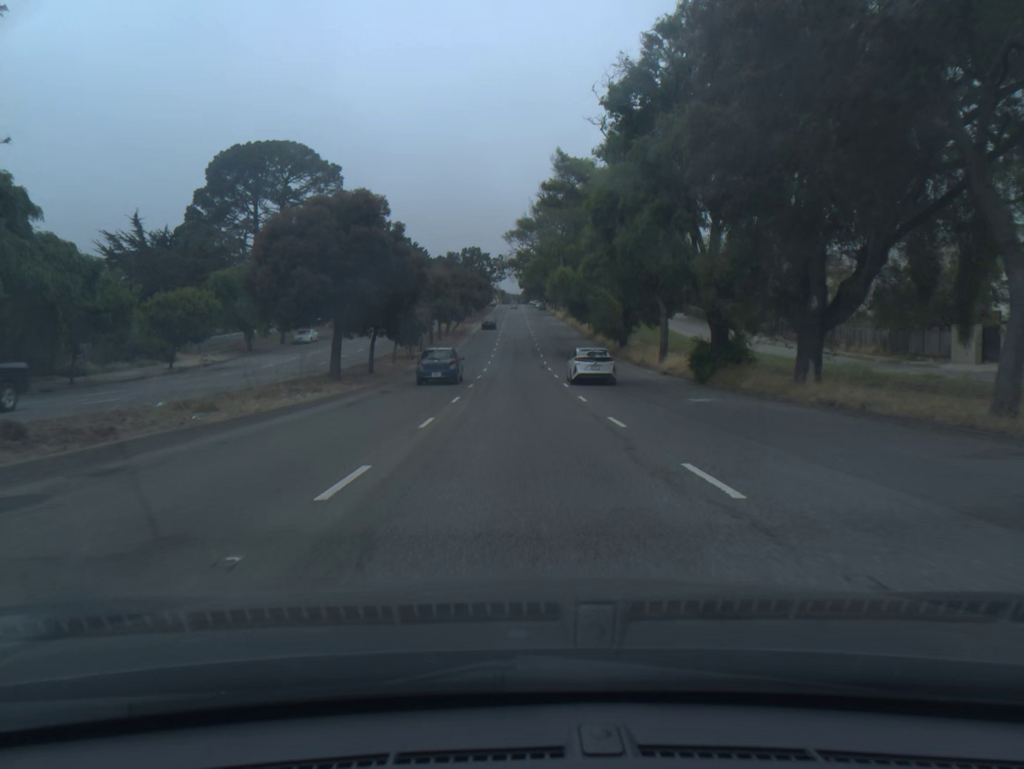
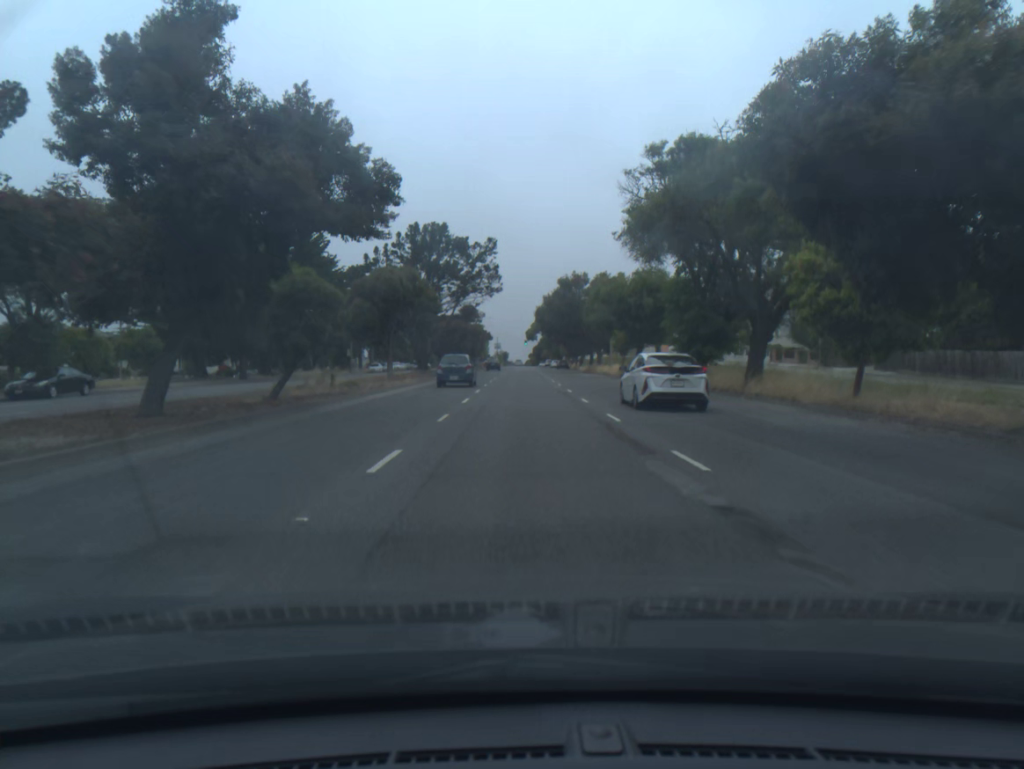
(-0.2, +70.9) m; 0°
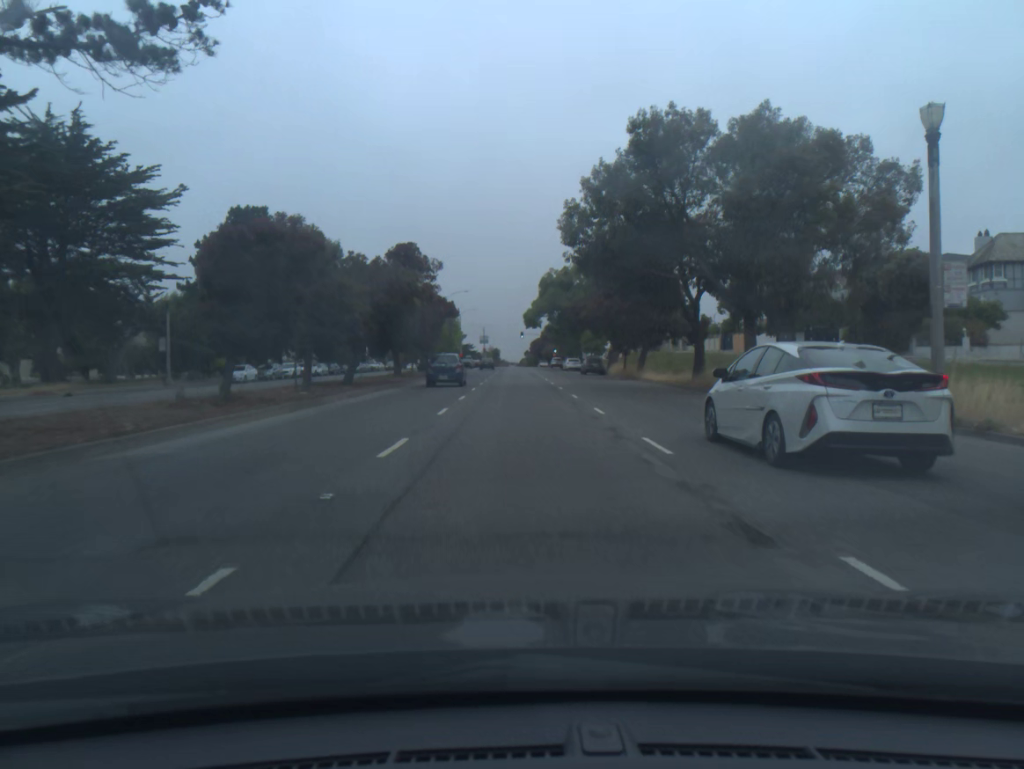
(+0.2, +56.4) m; +1°
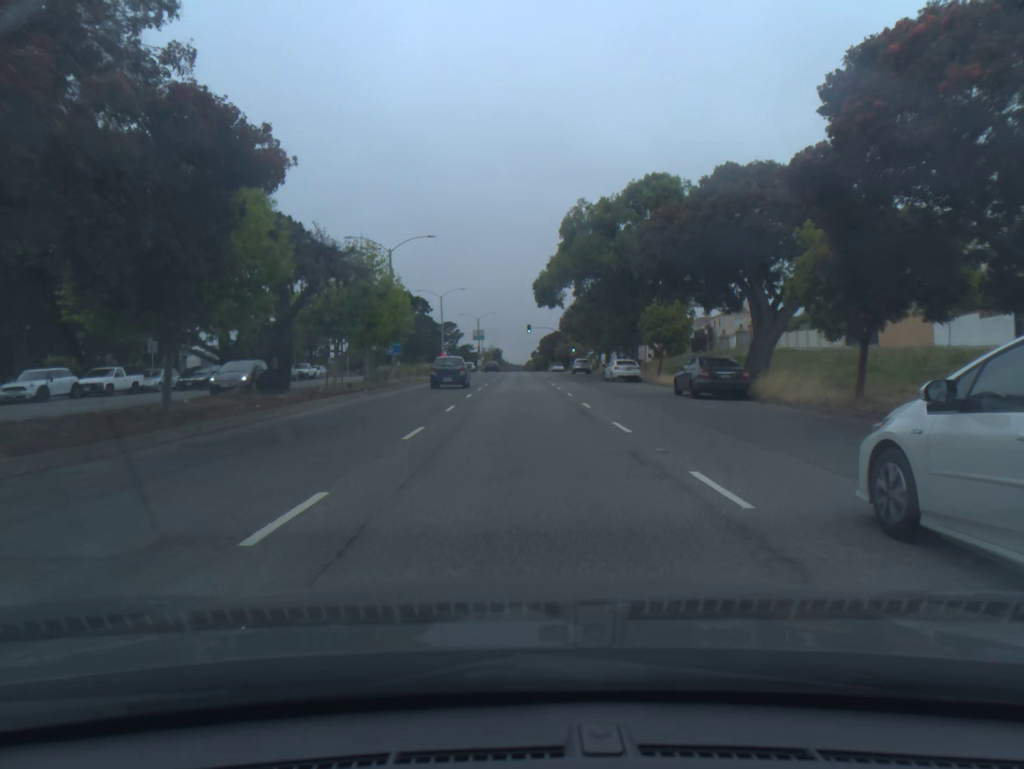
(-0.1, +40.6) m; 0°
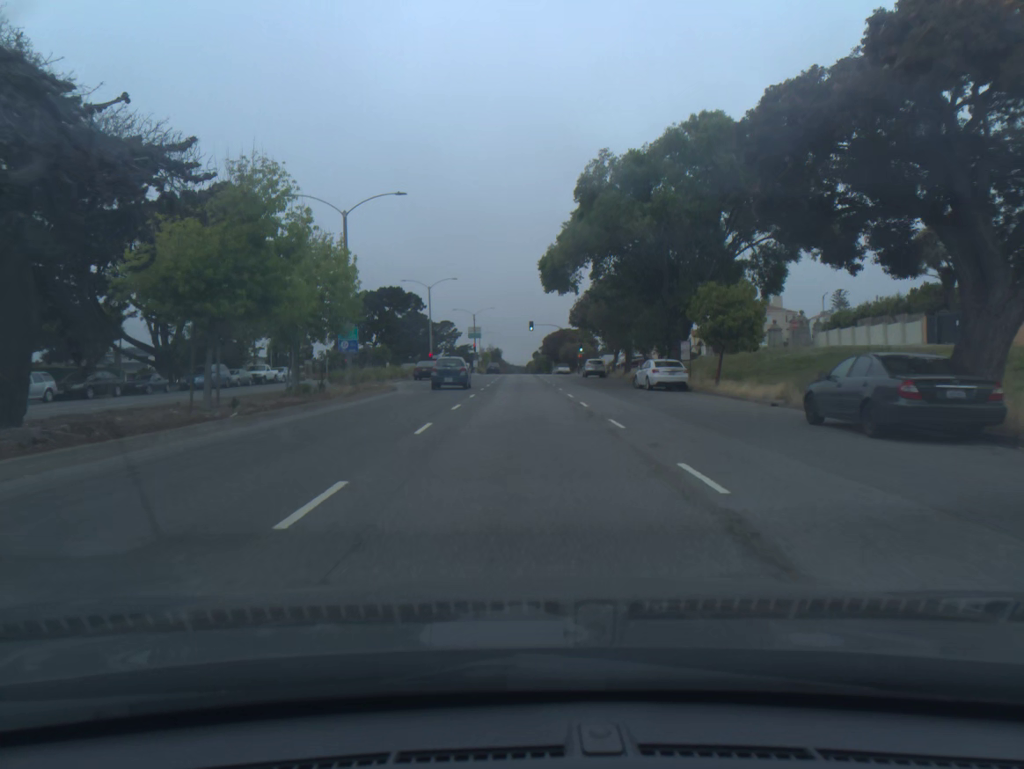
(0.0, +13.5) m; 0°
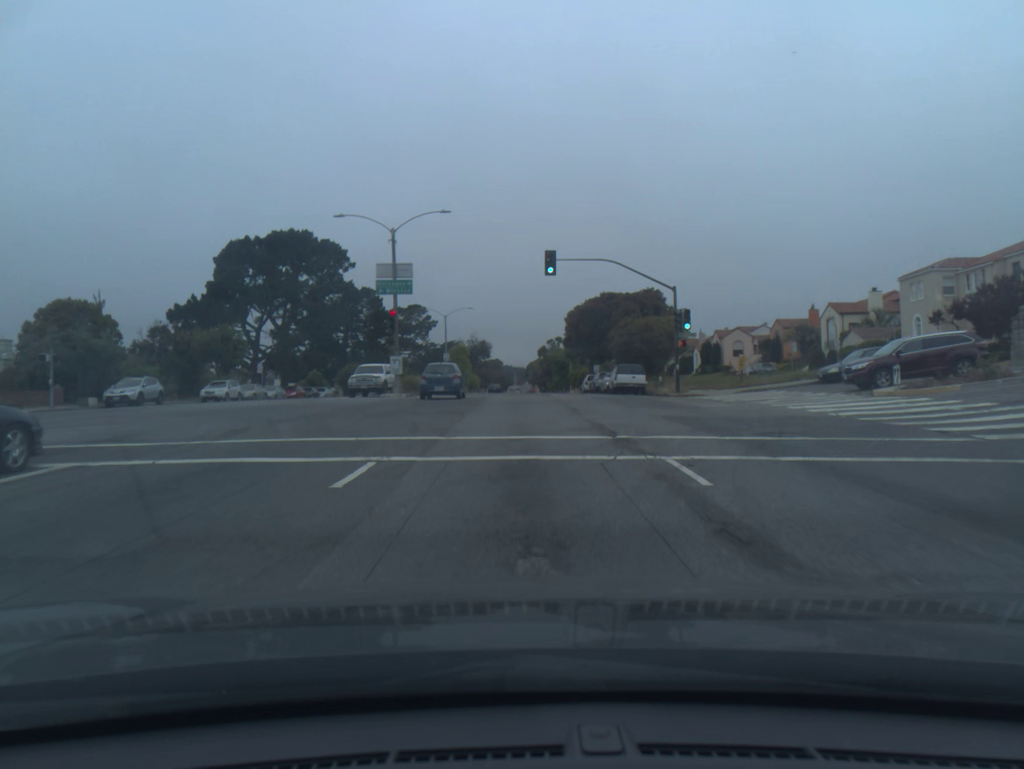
(-0.1, +69.4) m; 0°
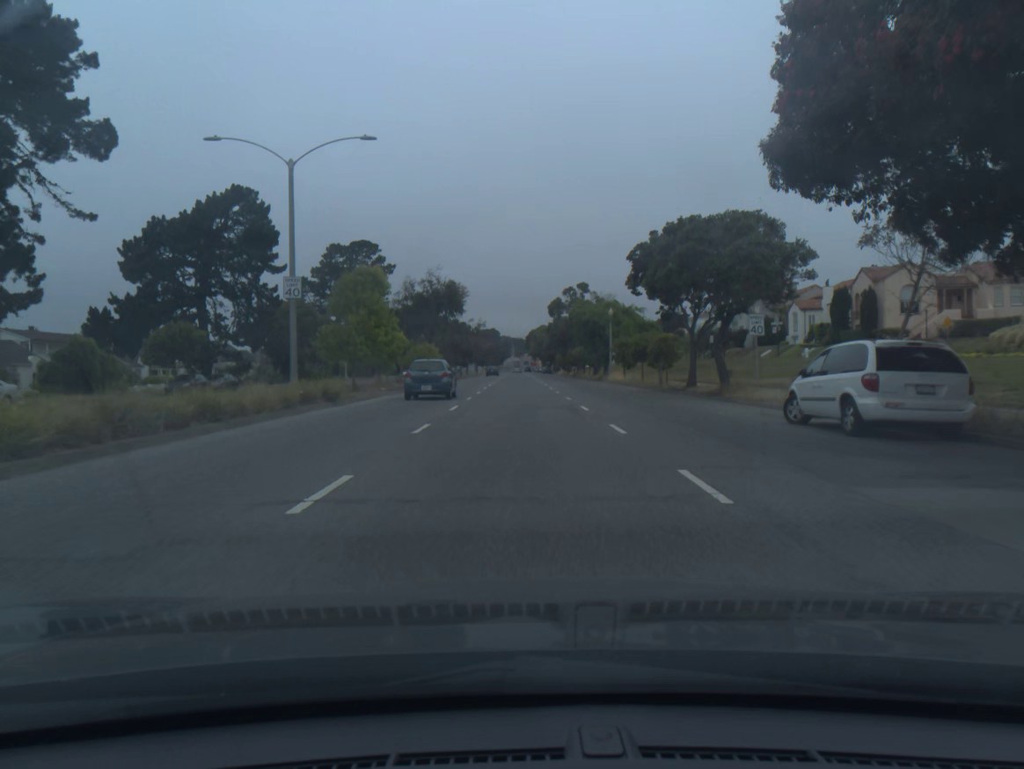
(+0.1, +55.8) m; 0°
